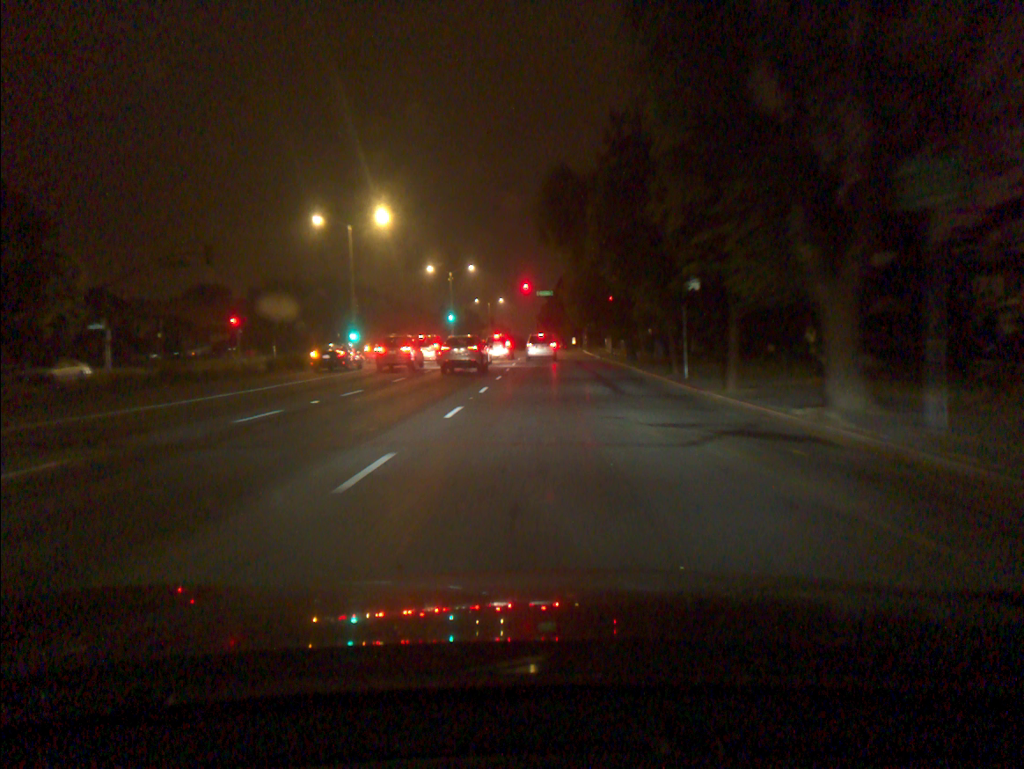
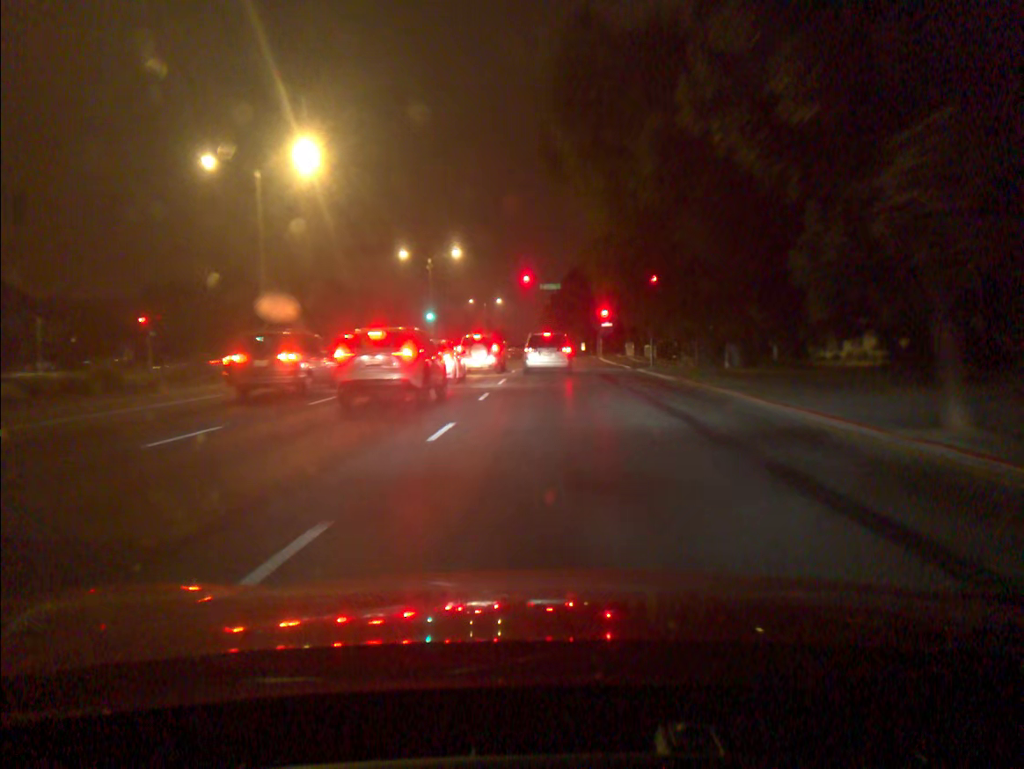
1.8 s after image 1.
(0.0, +18.3) m; 0°
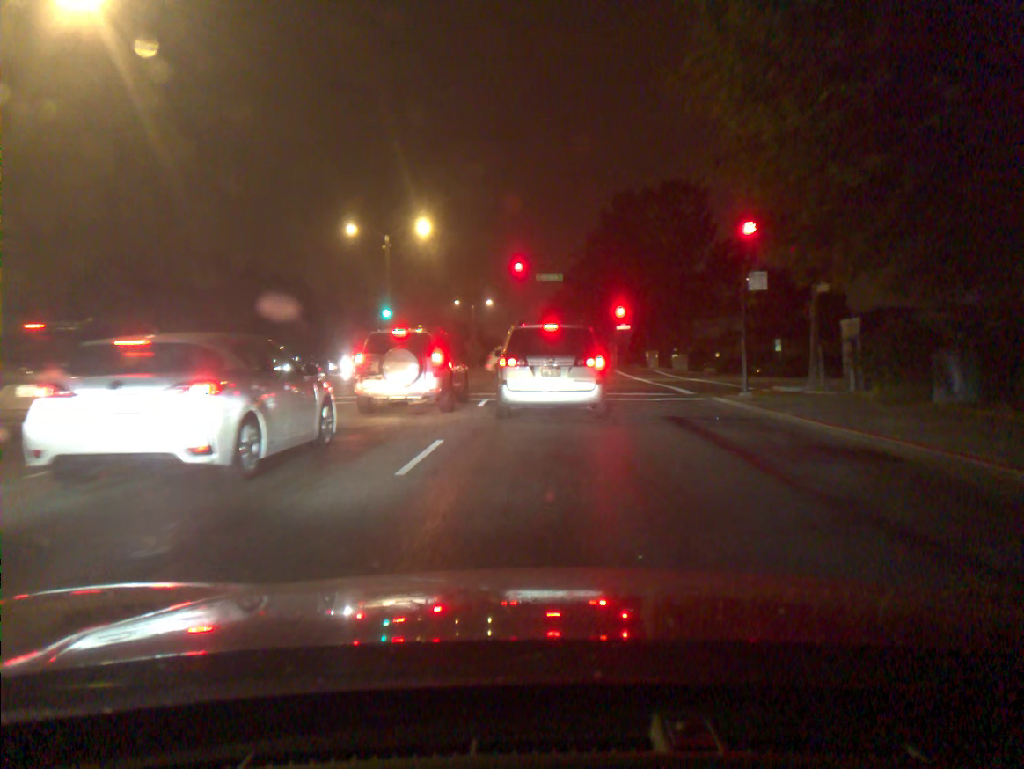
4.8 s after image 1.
(+0.1, +17.4) m; +1°
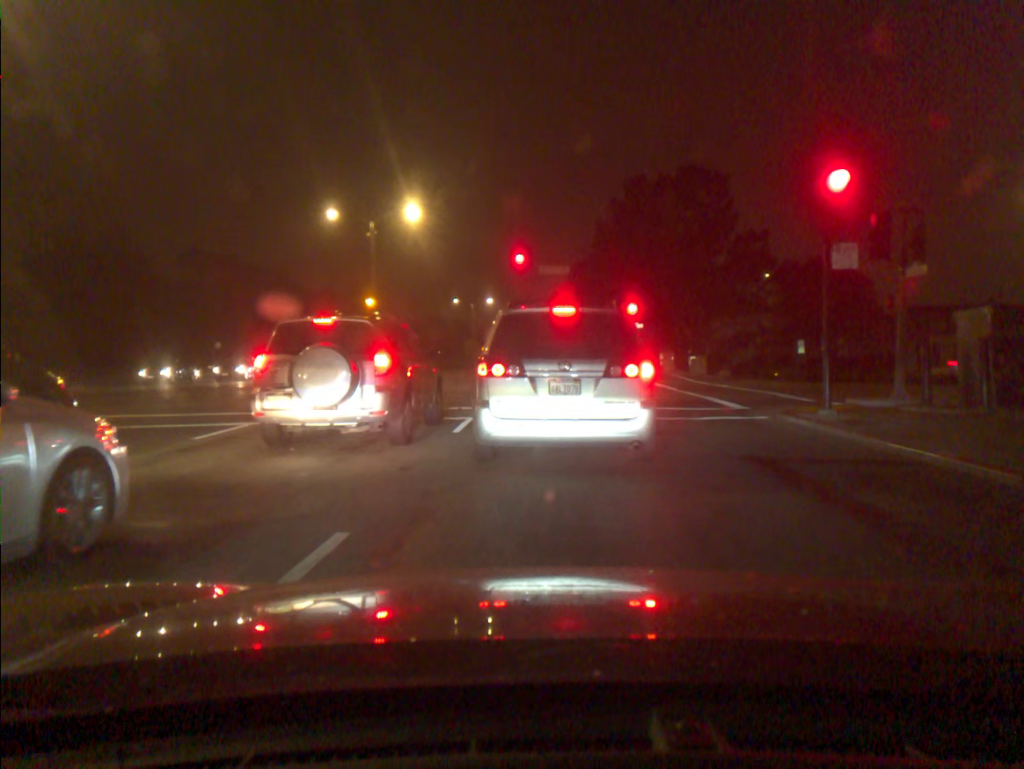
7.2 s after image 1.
(0.0, +5.5) m; +1°
